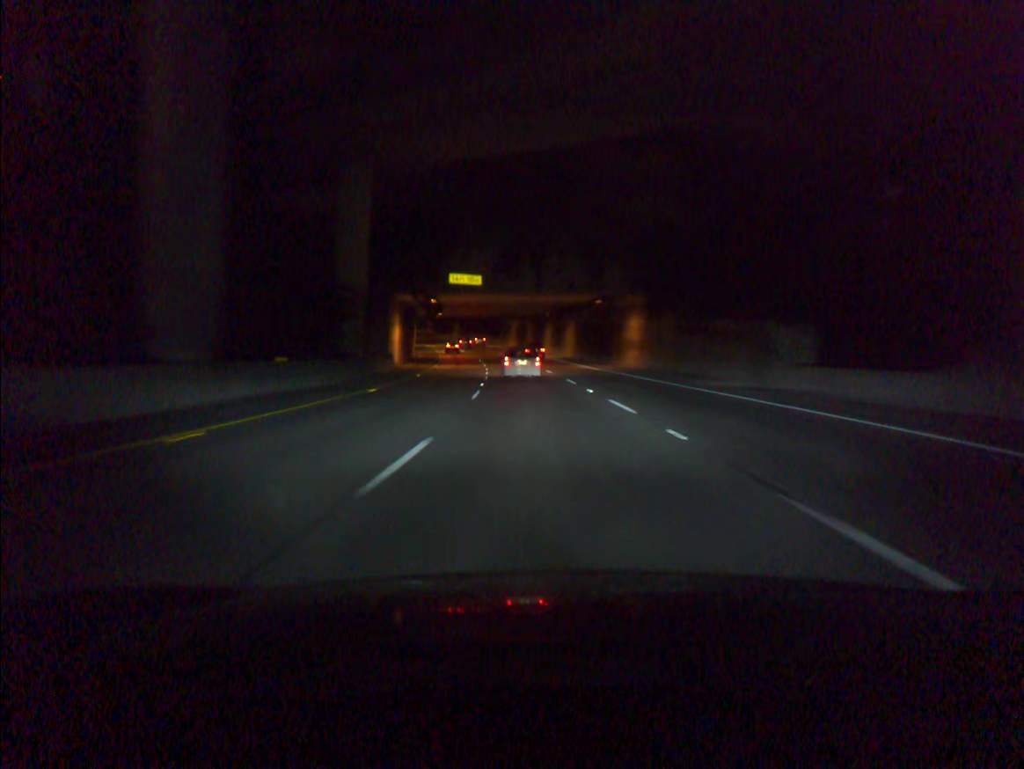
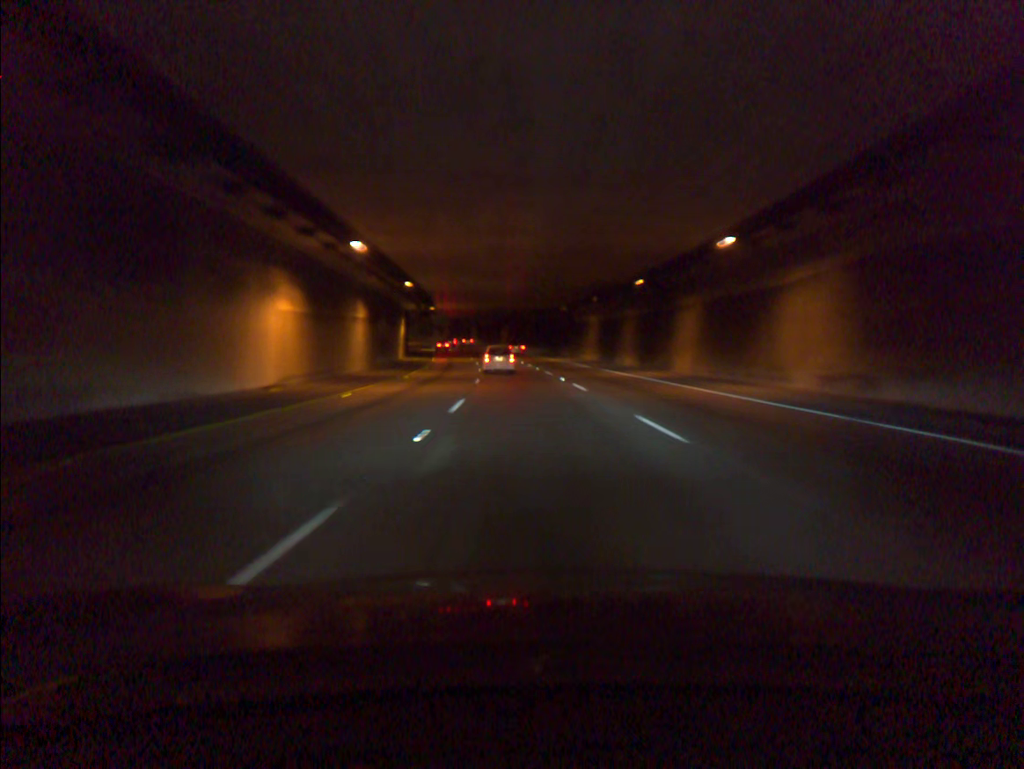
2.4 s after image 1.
(-2.6, +62.0) m; -5°
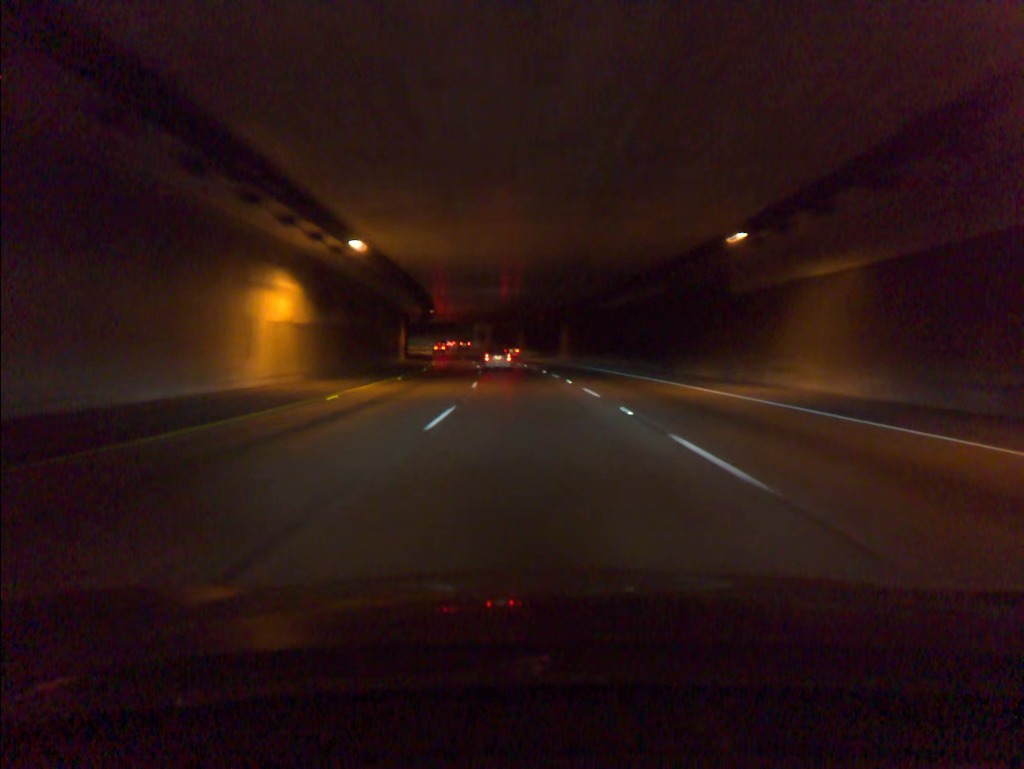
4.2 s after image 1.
(-1.8, +46.4) m; -4°
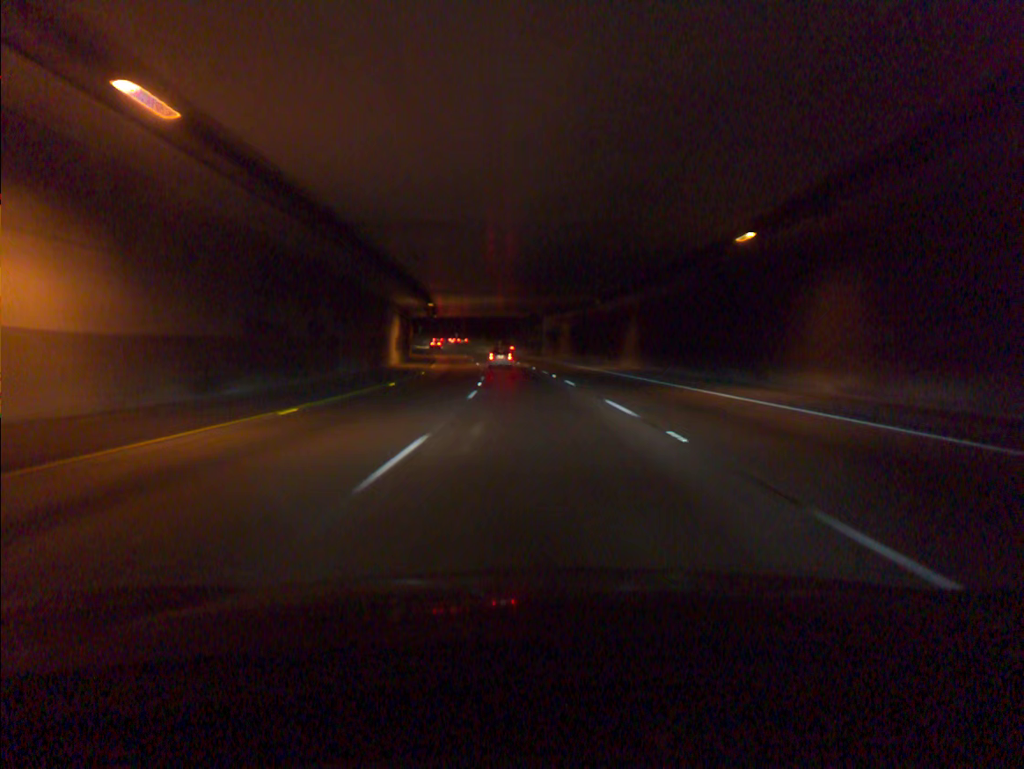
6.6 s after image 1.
(-3.3, +62.3) m; -6°
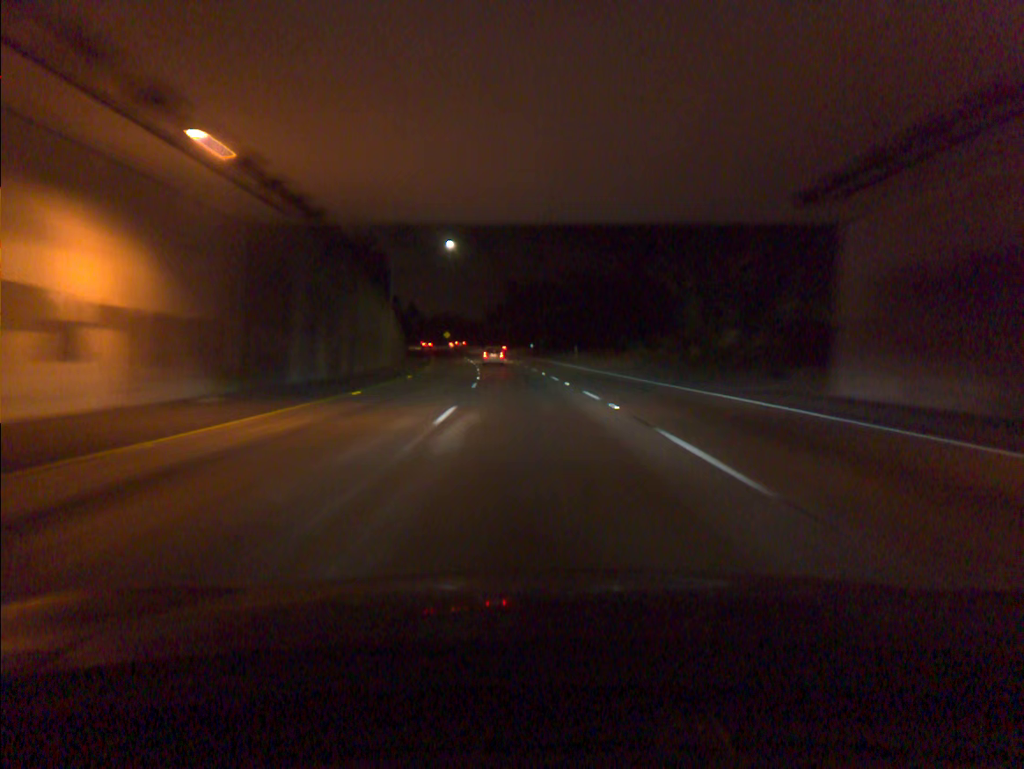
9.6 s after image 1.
(-5.0, +80.0) m; -7°
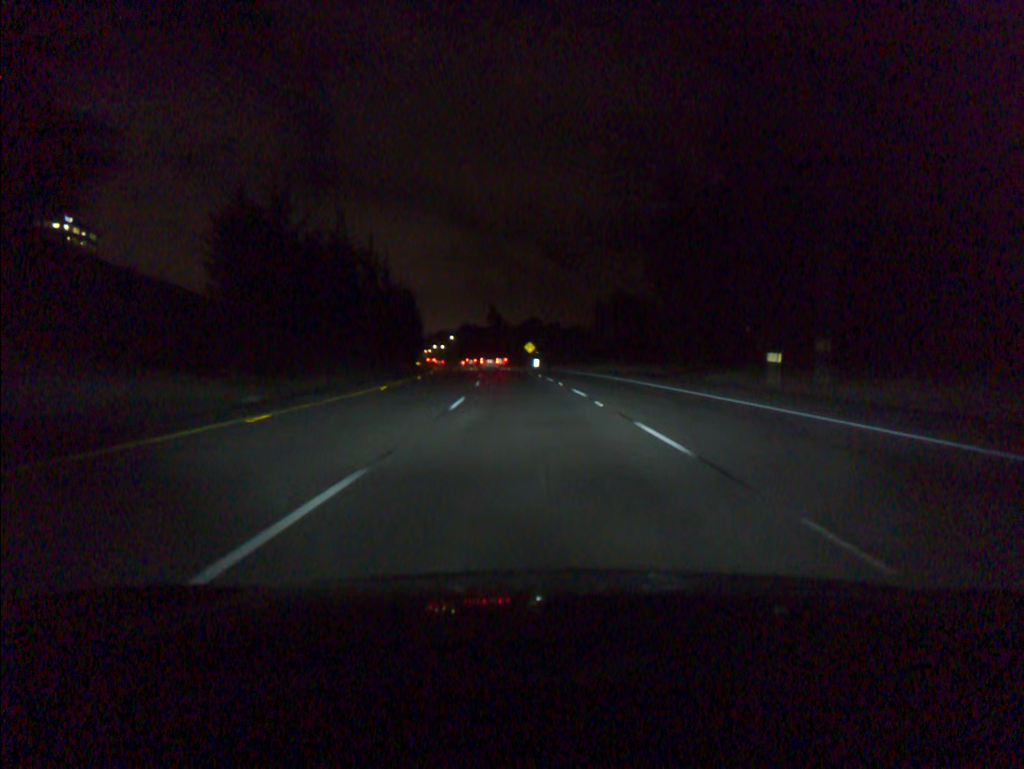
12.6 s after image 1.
(-5.6, +82.1) m; -8°
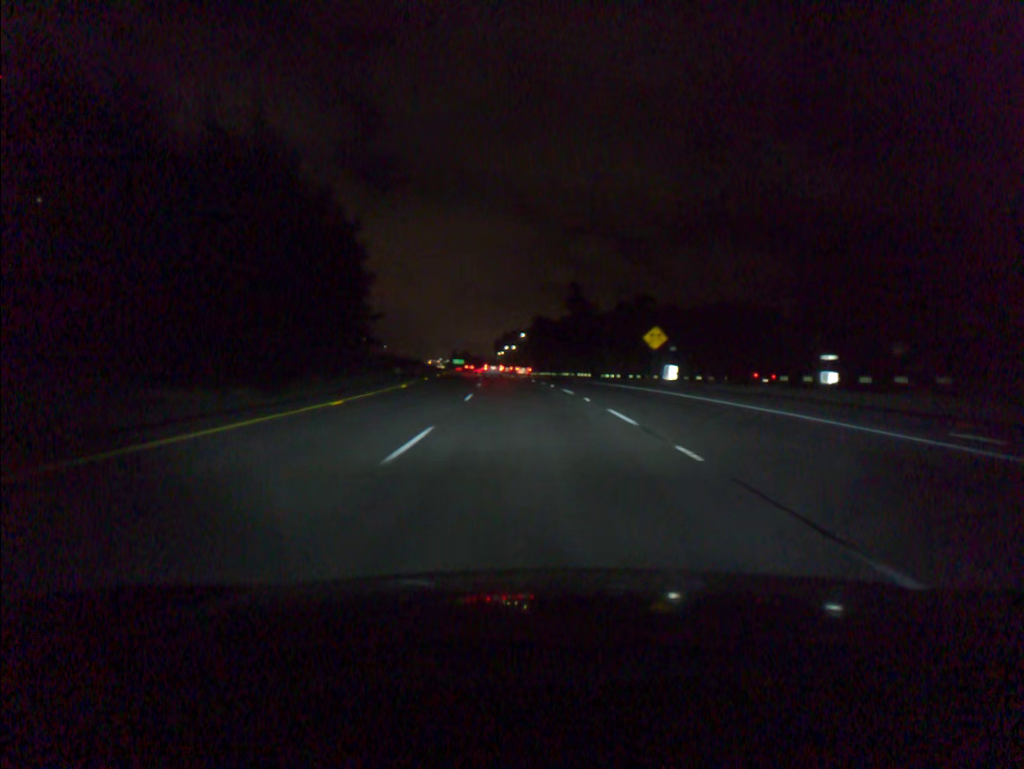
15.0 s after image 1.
(-3.6, +66.8) m; -6°
